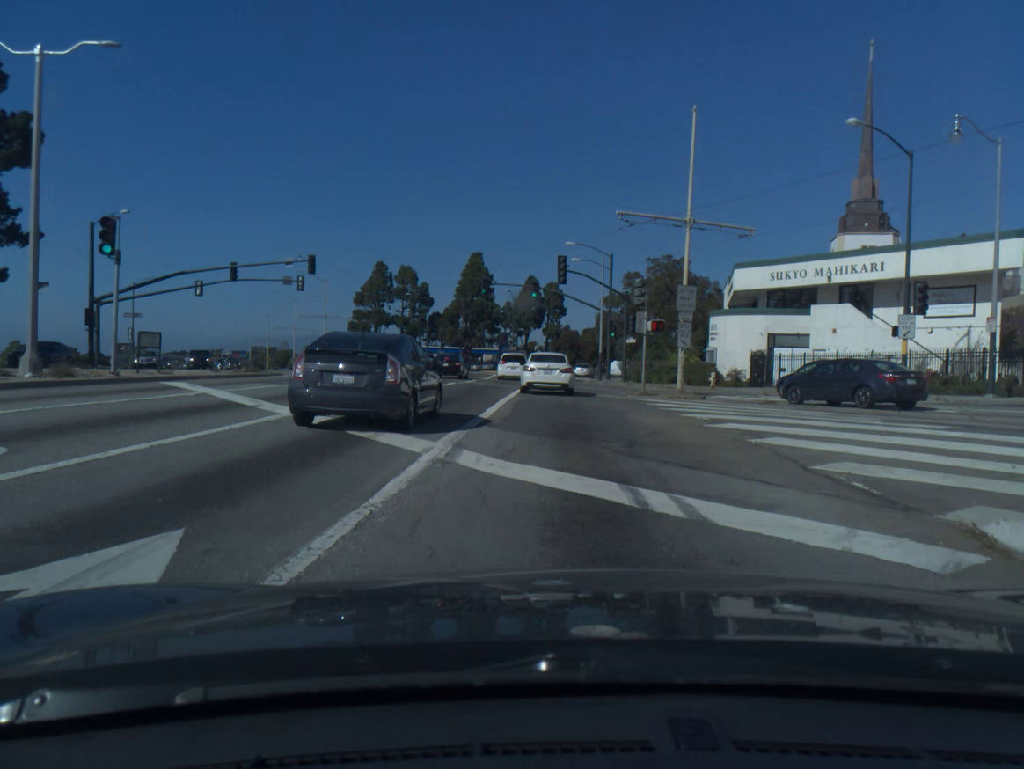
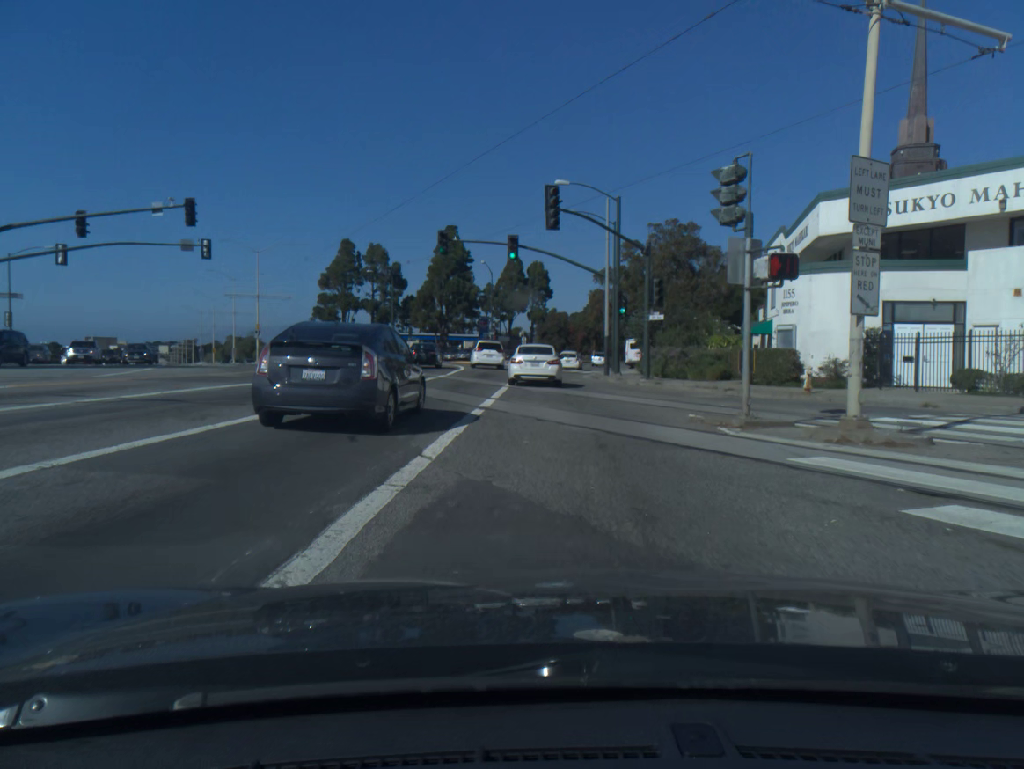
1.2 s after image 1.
(+0.2, +16.3) m; +1°
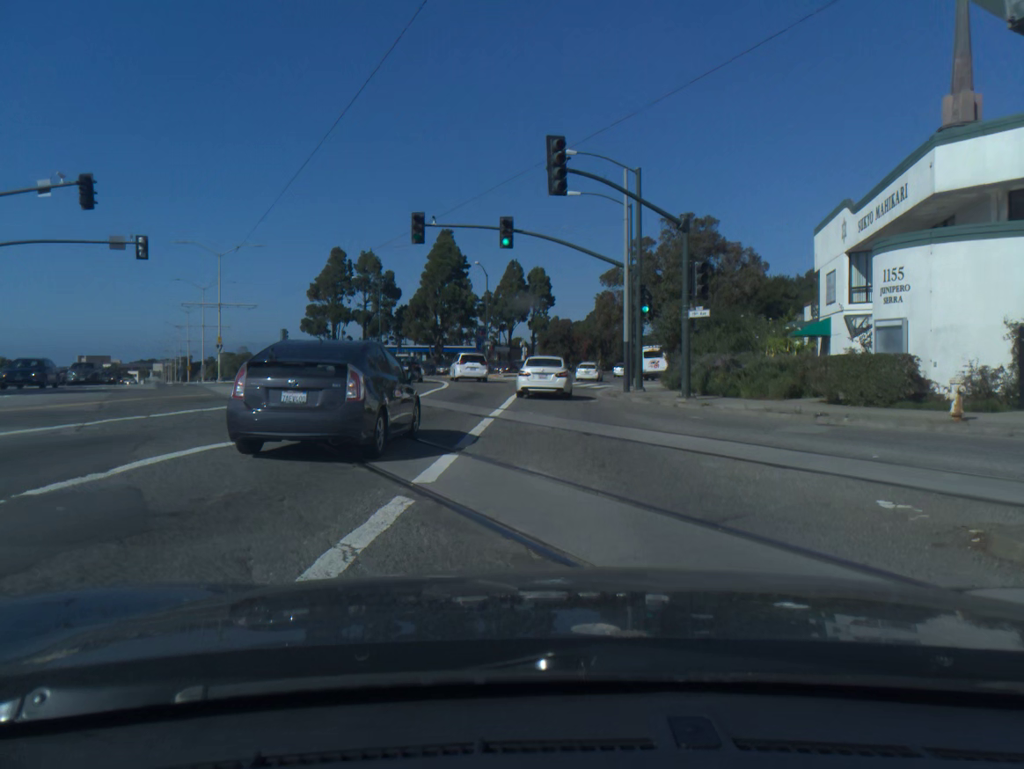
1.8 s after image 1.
(0.0, +8.5) m; 0°
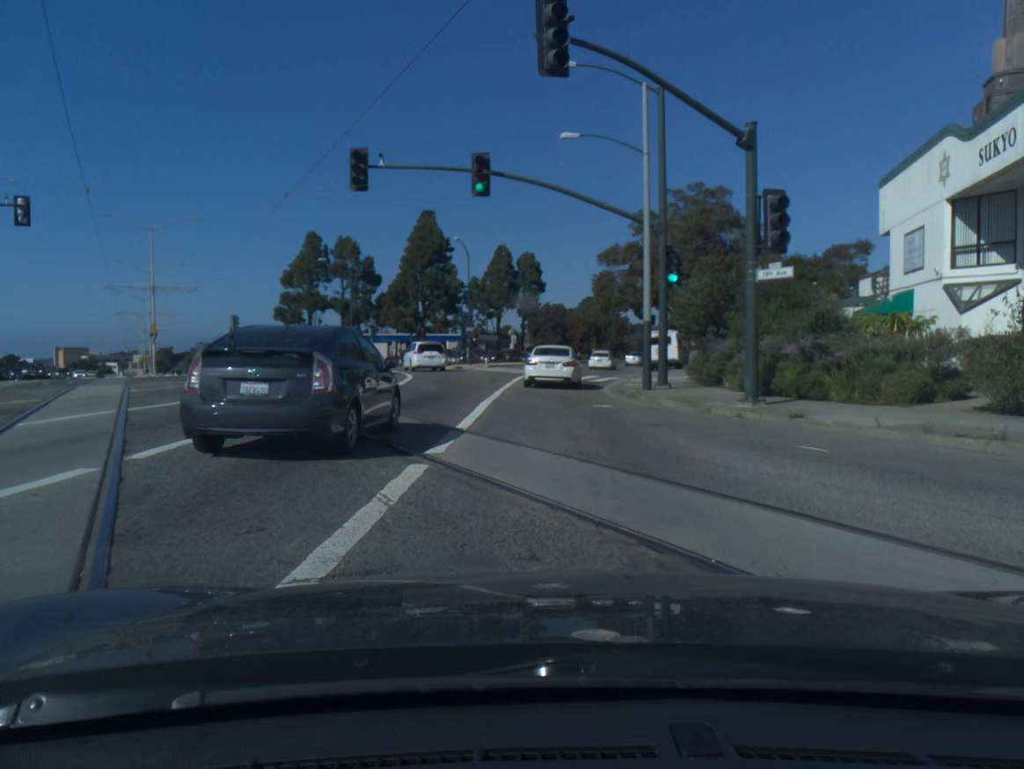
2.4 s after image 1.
(+0.1, +8.7) m; +1°
